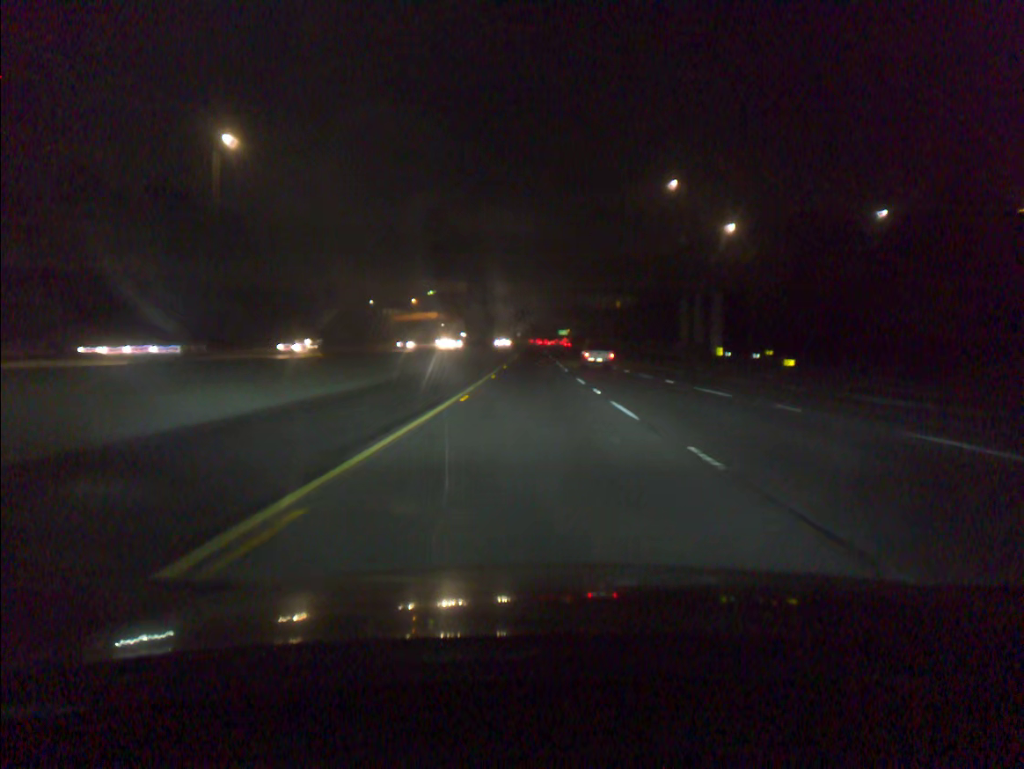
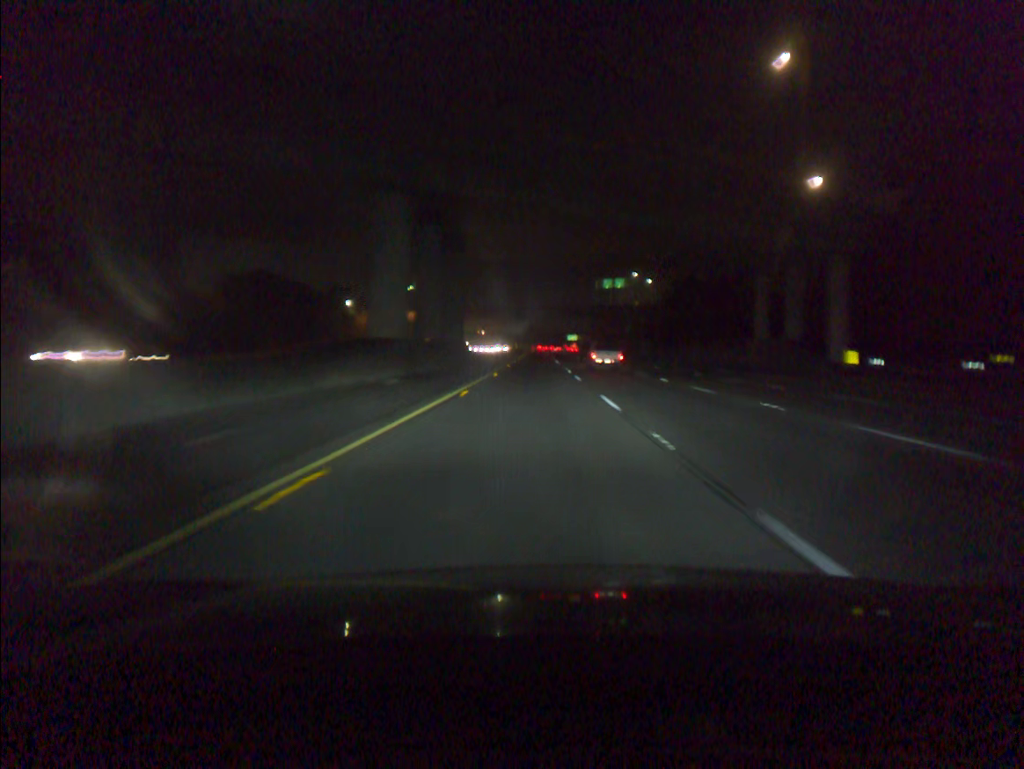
(-0.3, +42.0) m; -1°
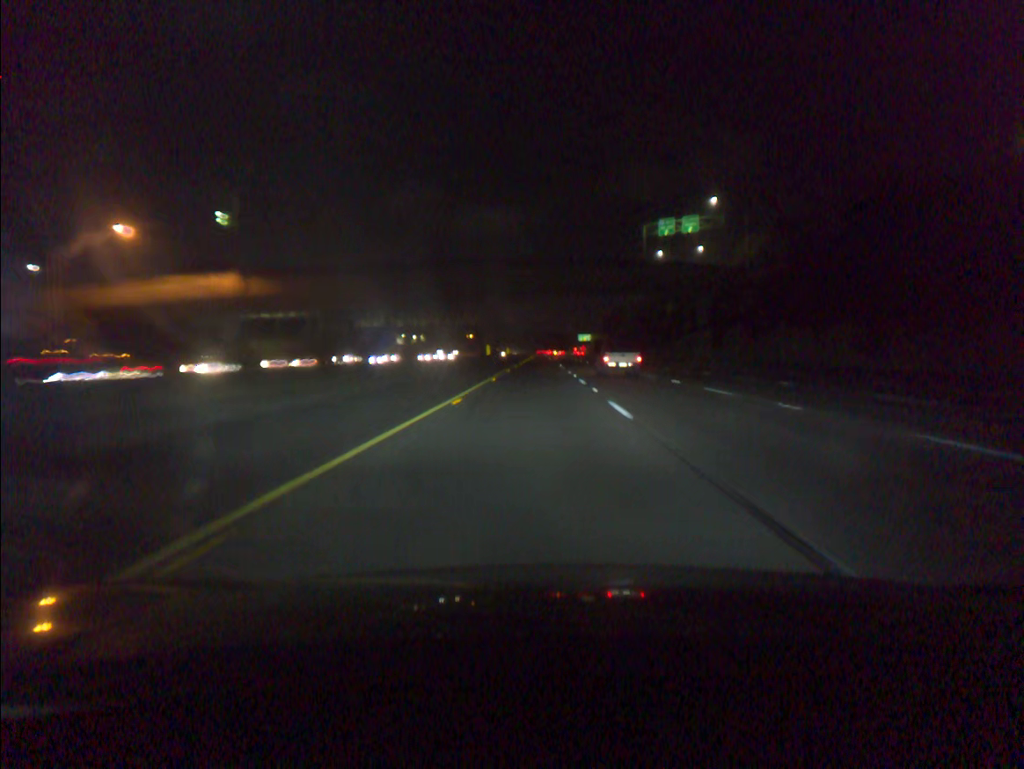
(-0.5, +104.3) m; 0°
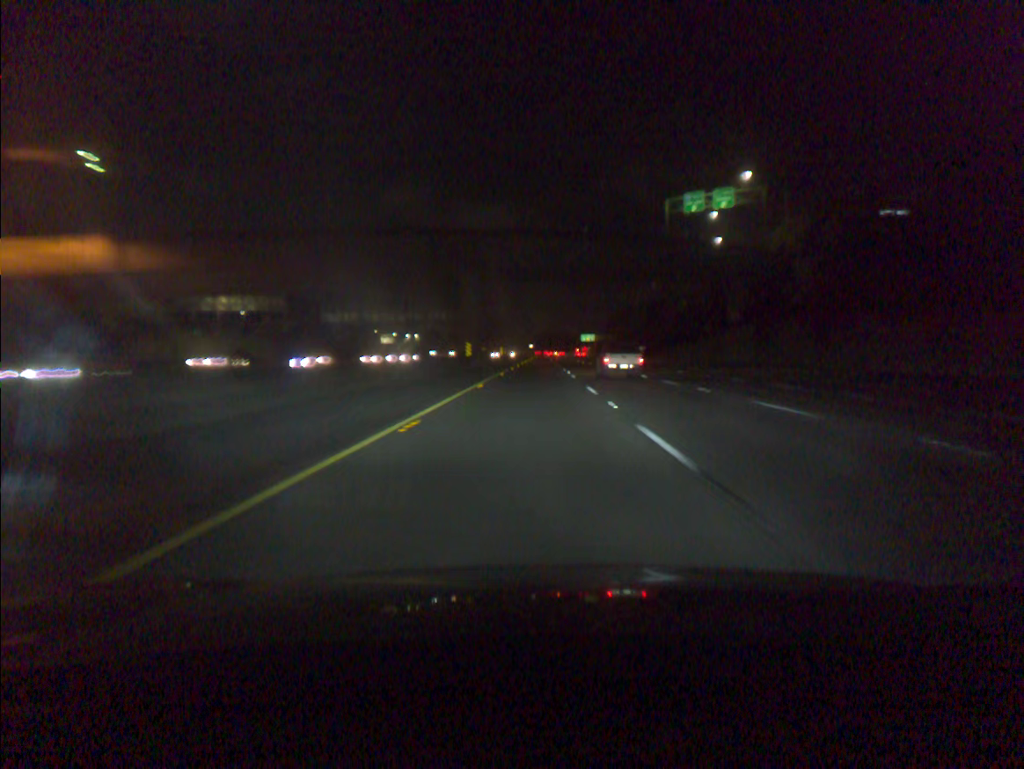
(0.0, +20.8) m; 0°
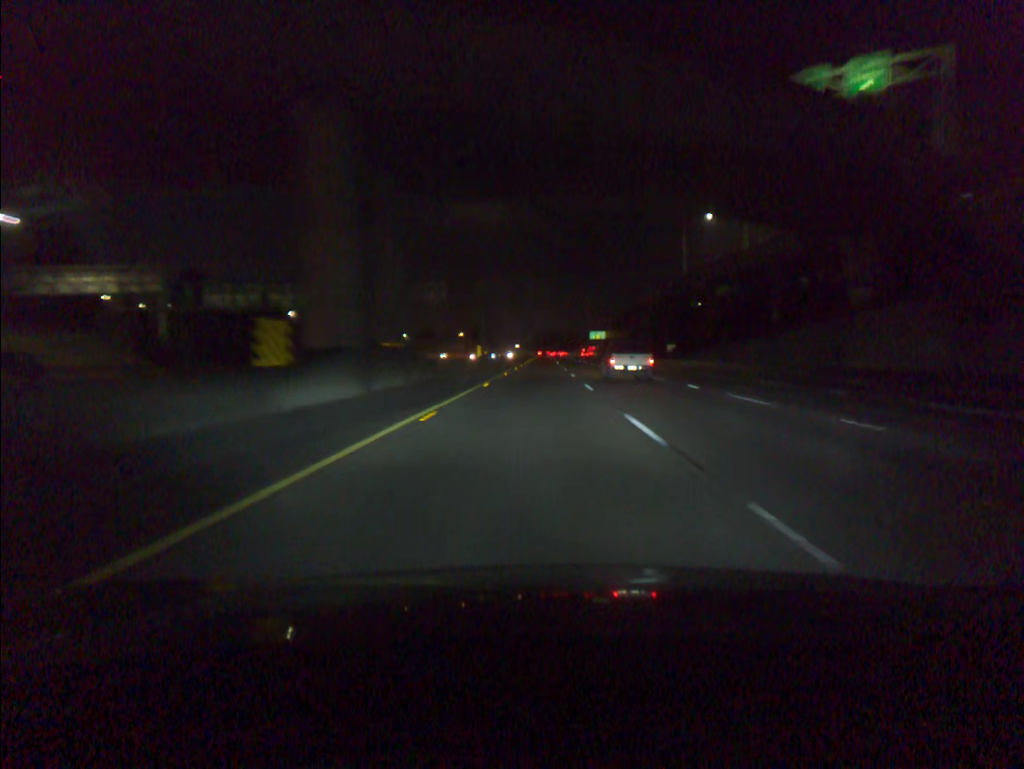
(-0.1, +41.7) m; 0°
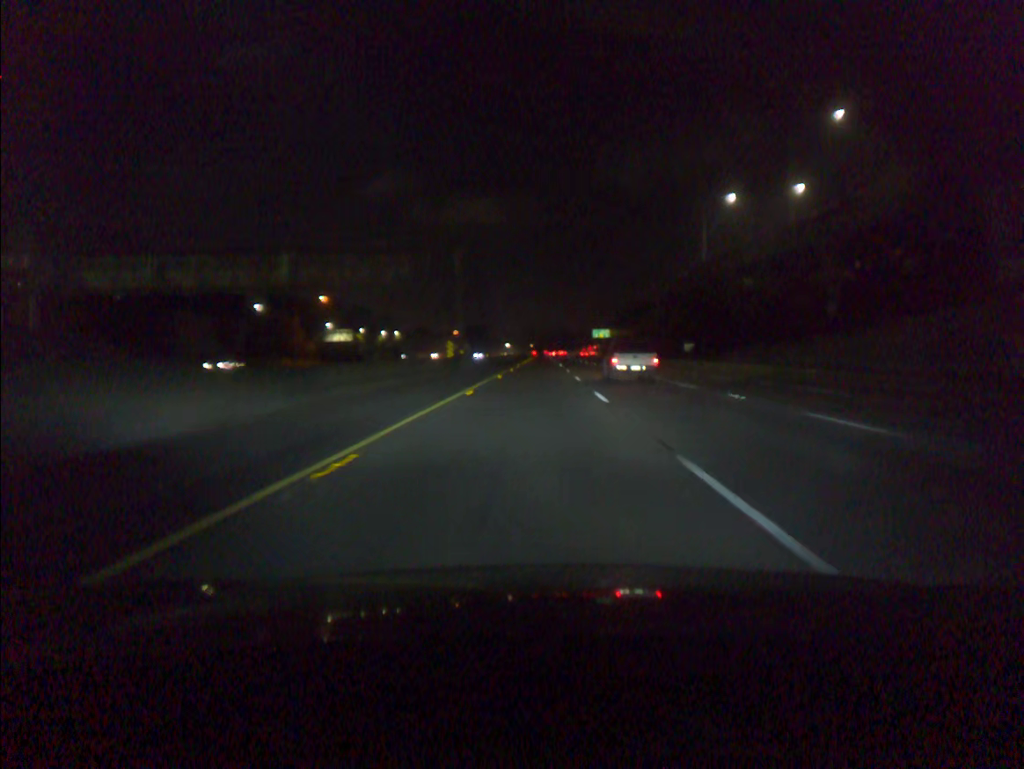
(0.0, +20.9) m; 0°
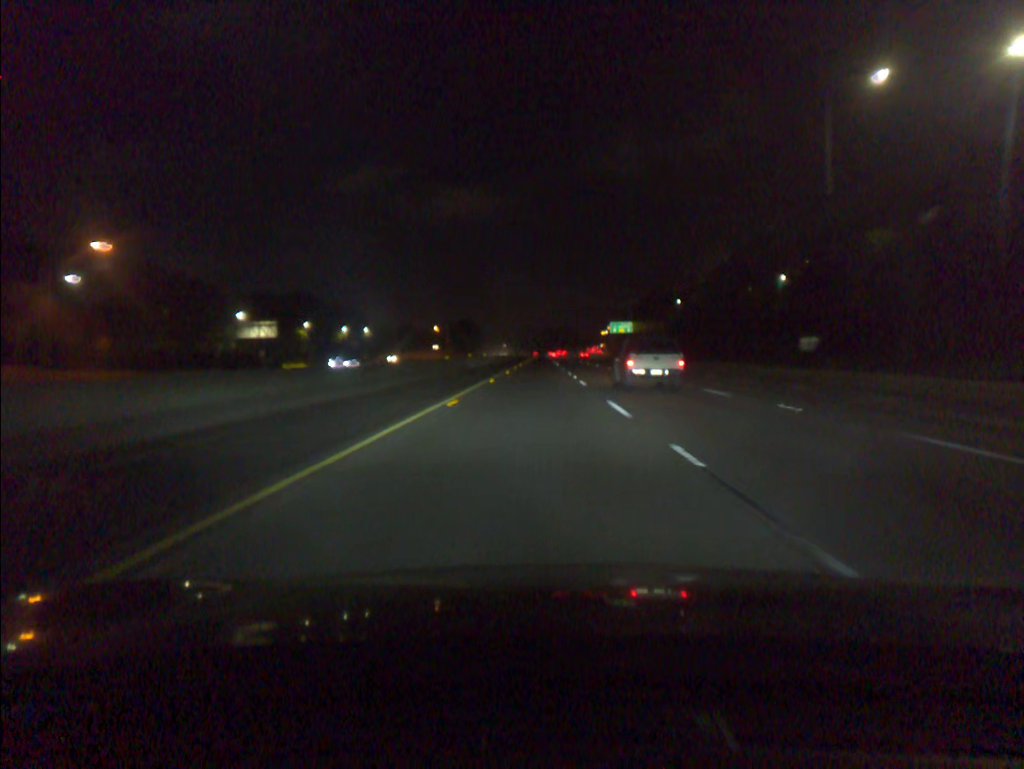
(0.0, +62.8) m; 0°
